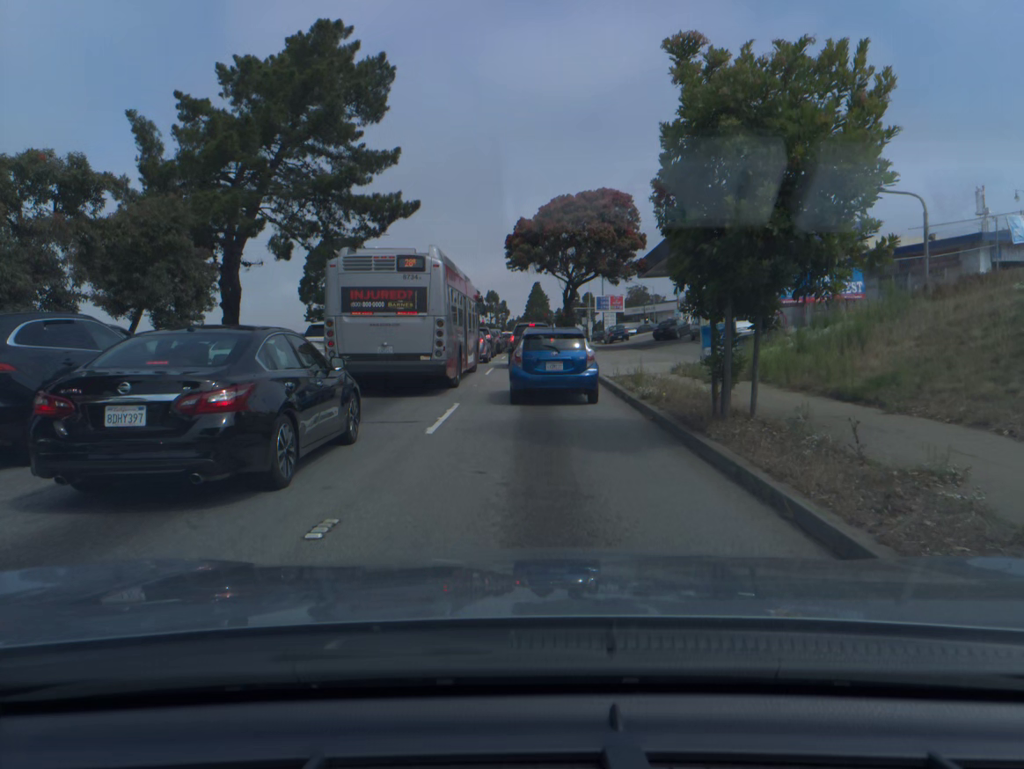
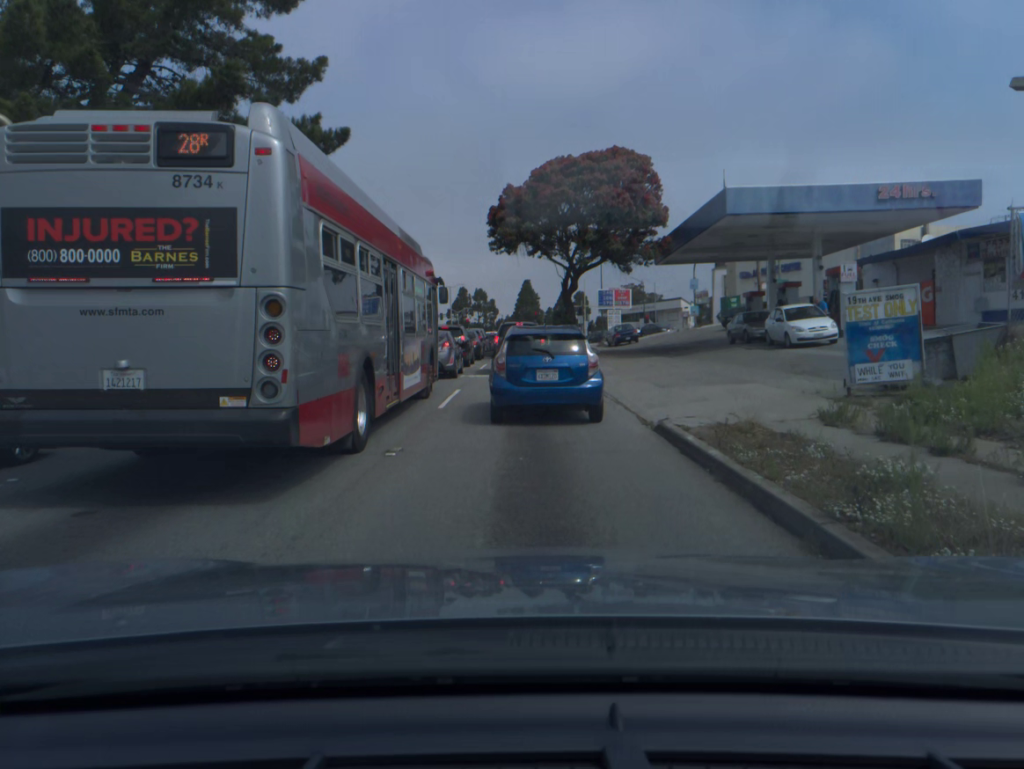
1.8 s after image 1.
(+0.1, +11.3) m; +1°
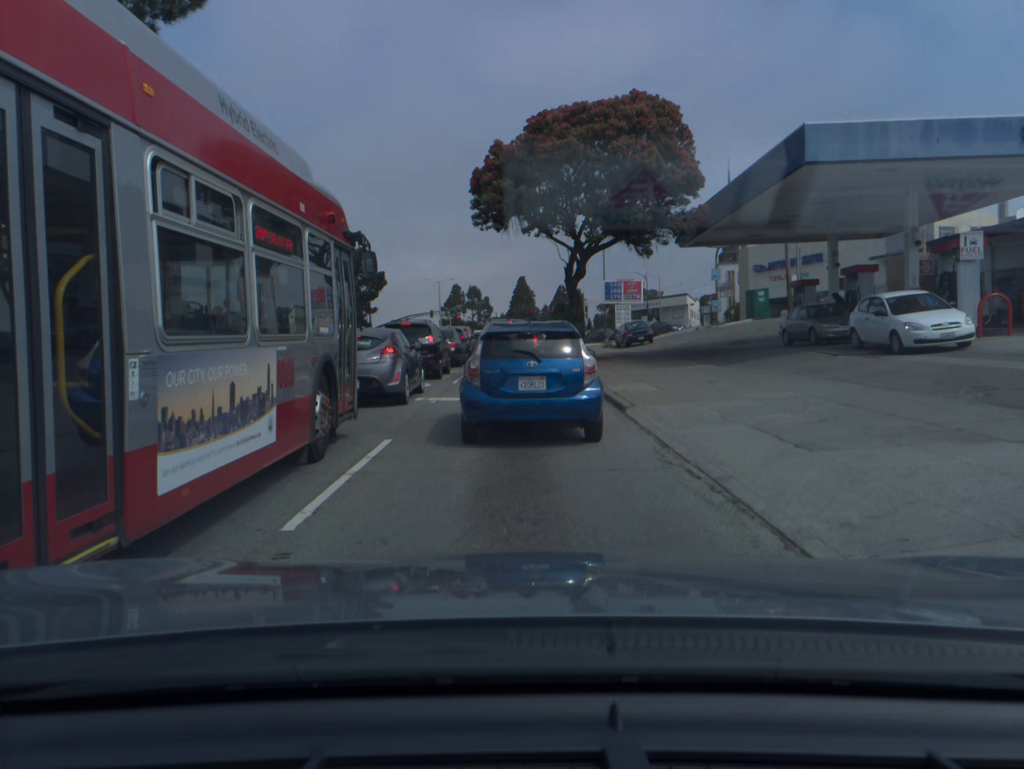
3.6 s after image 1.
(0.0, +8.8) m; 0°
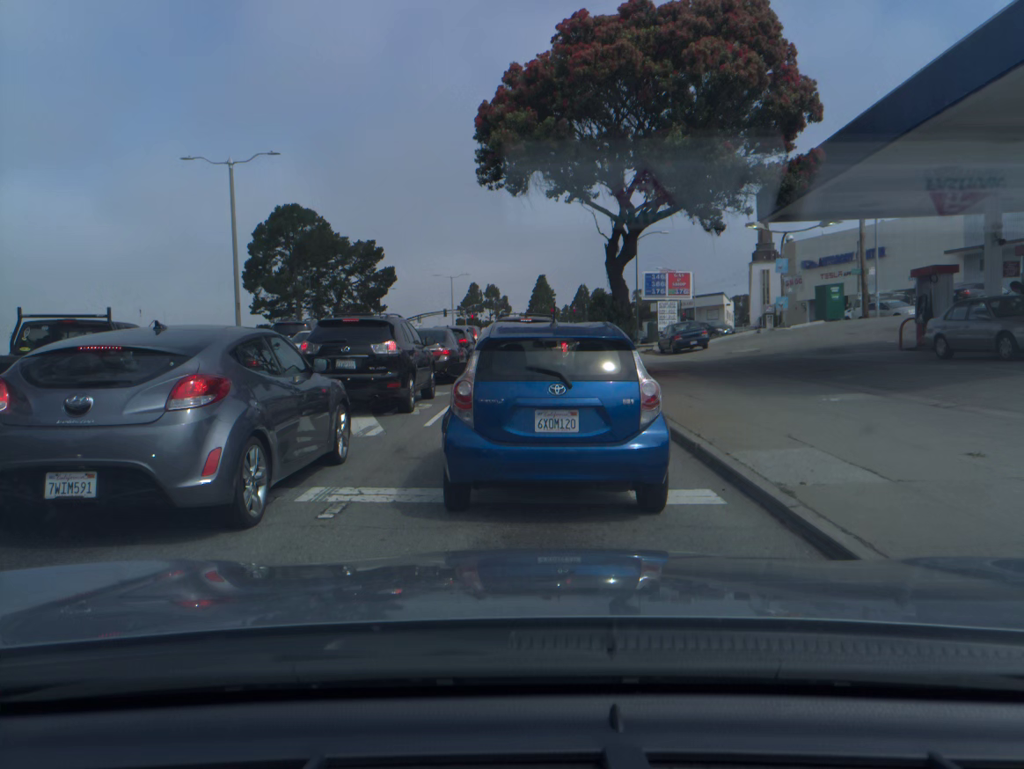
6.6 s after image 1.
(-0.1, +9.1) m; -1°
